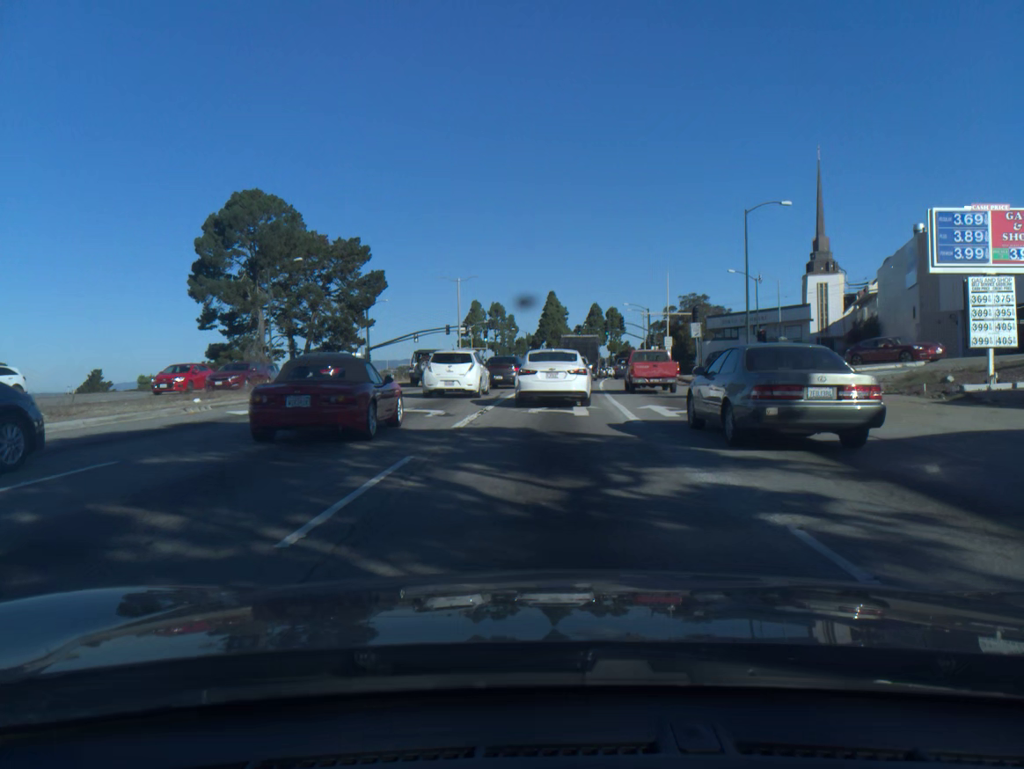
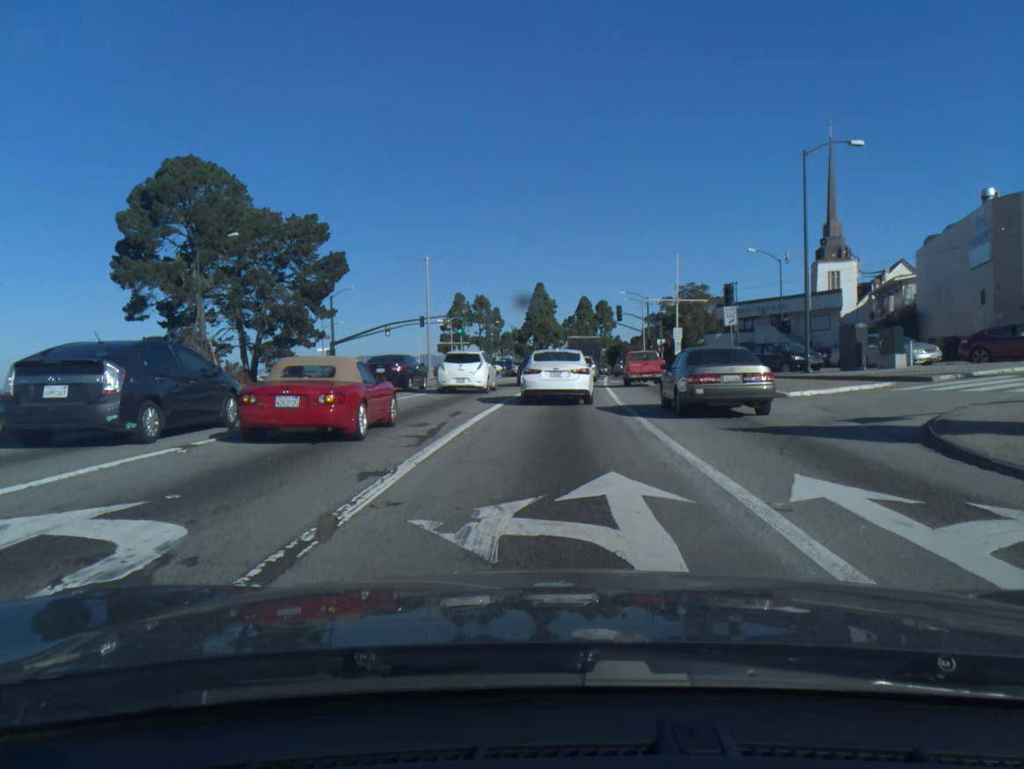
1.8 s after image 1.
(+0.1, +12.5) m; +1°
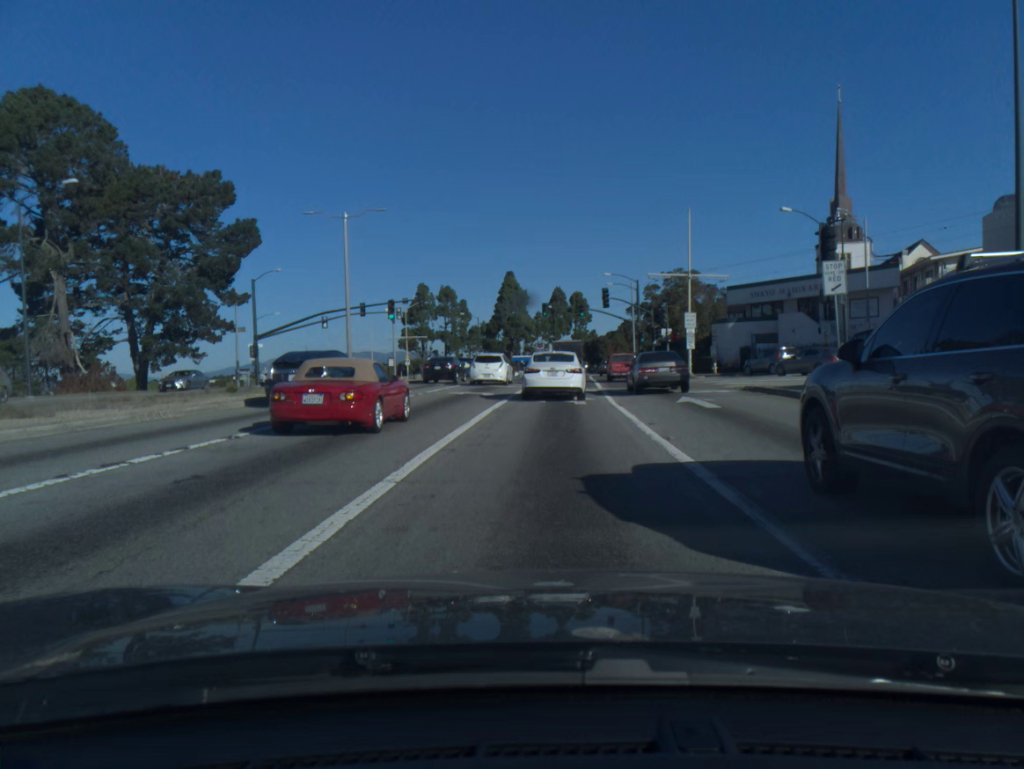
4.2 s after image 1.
(+0.3, +16.6) m; +2°
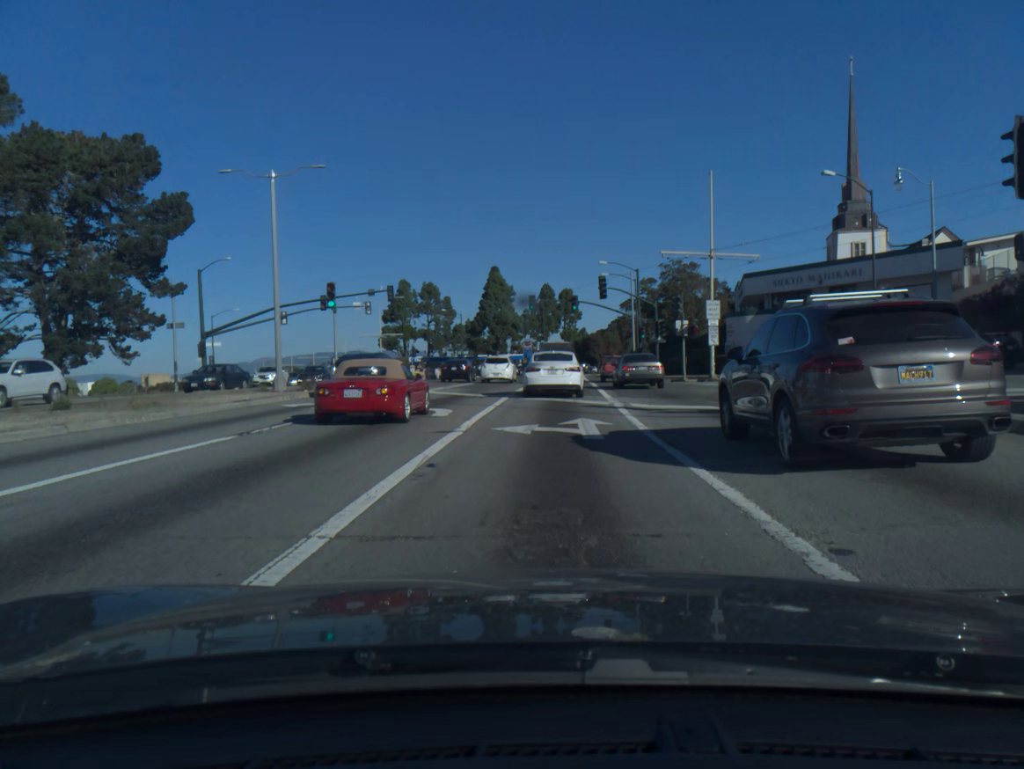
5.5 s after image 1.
(+0.1, +9.5) m; +1°
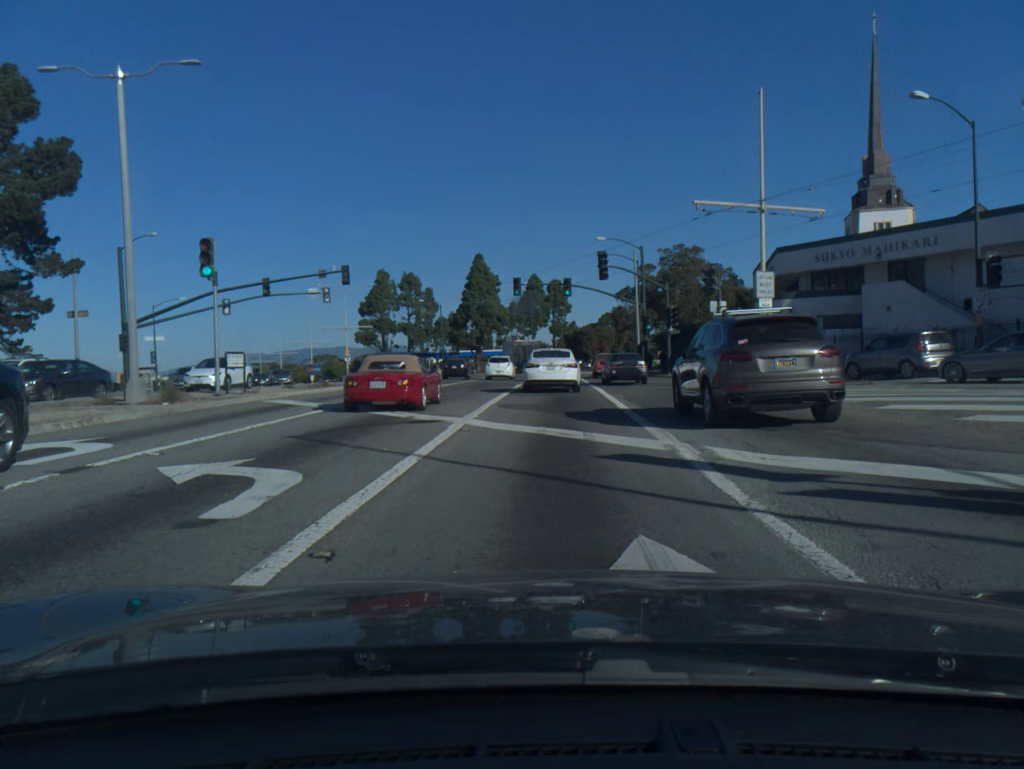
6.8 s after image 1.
(+0.1, +10.6) m; +1°
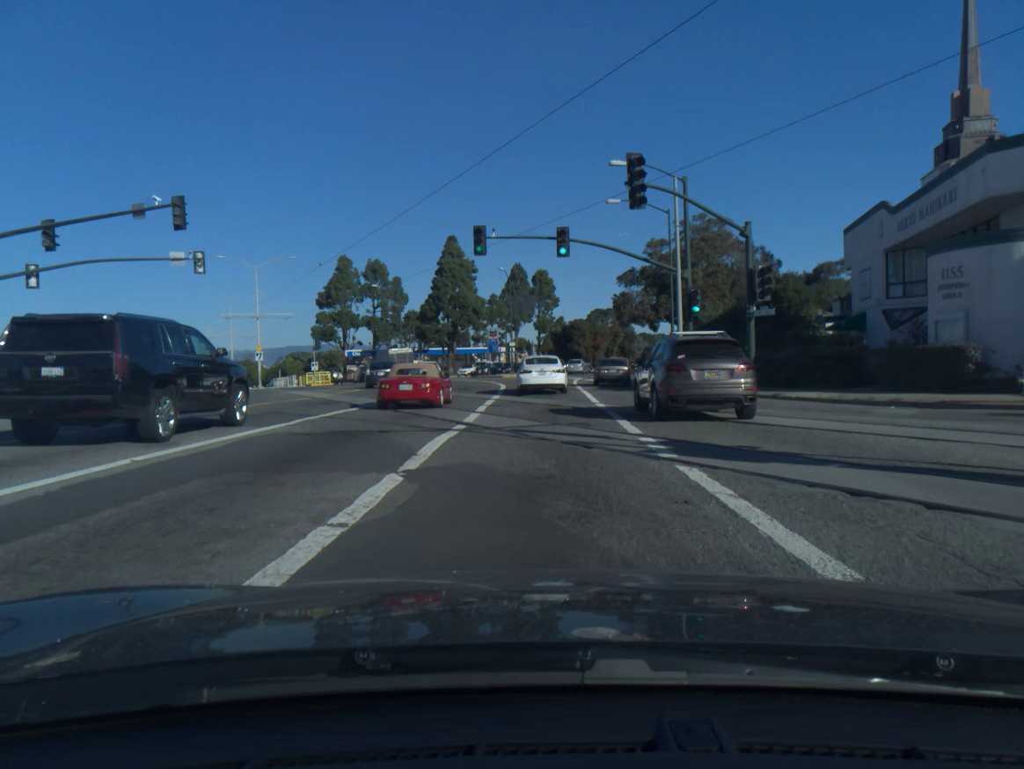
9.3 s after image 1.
(+0.2, +22.8) m; +1°
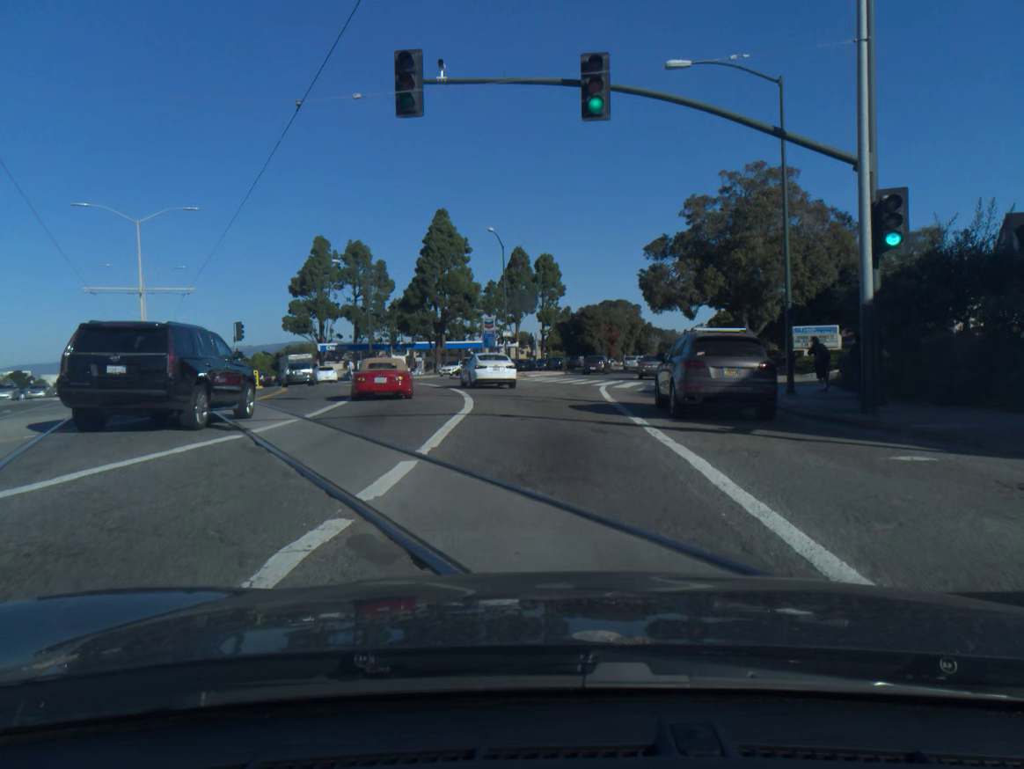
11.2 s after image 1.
(-0.1, +19.2) m; 0°
